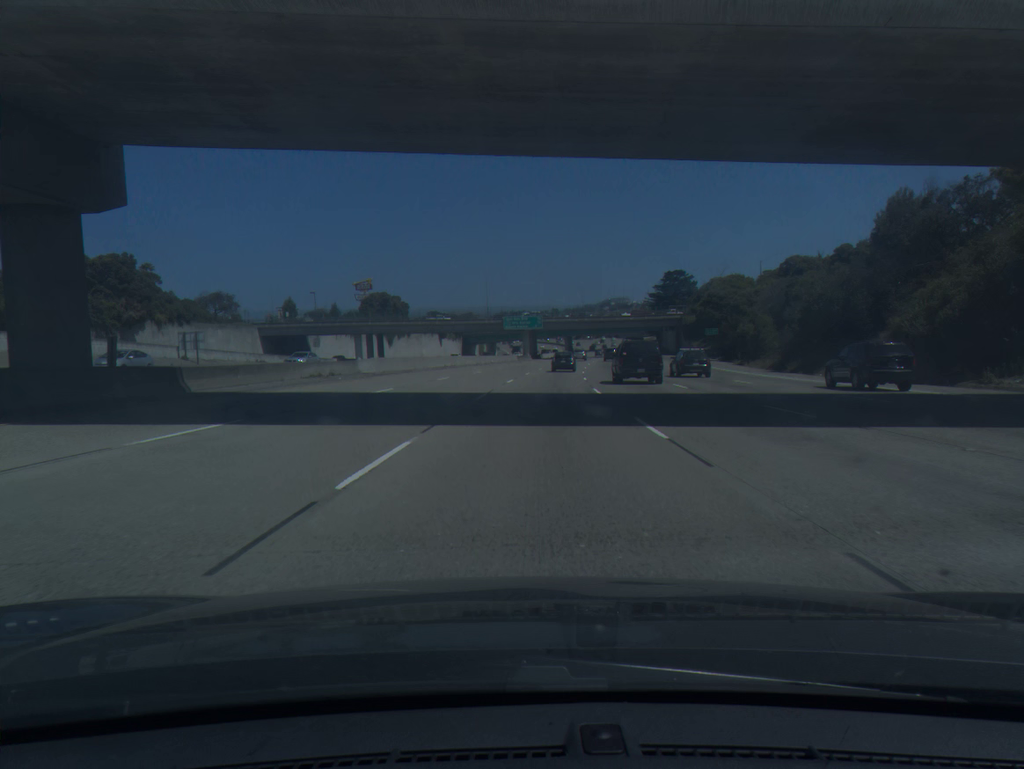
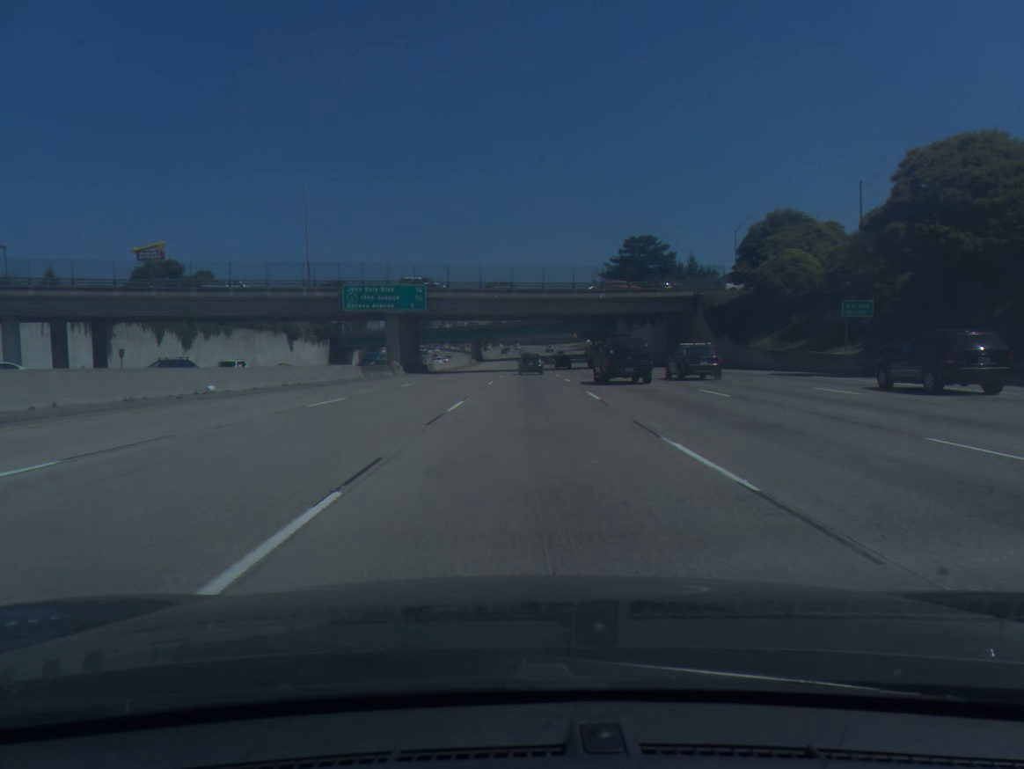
(+4.1, +75.5) m; +7°
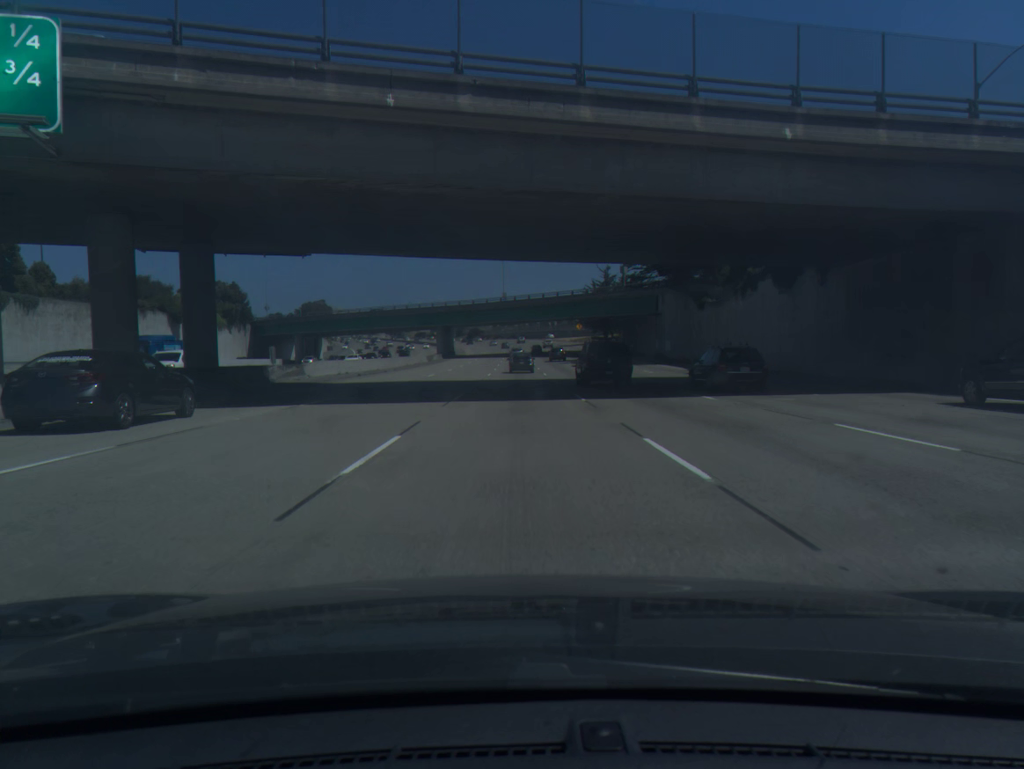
(+0.8, +55.9) m; +1°
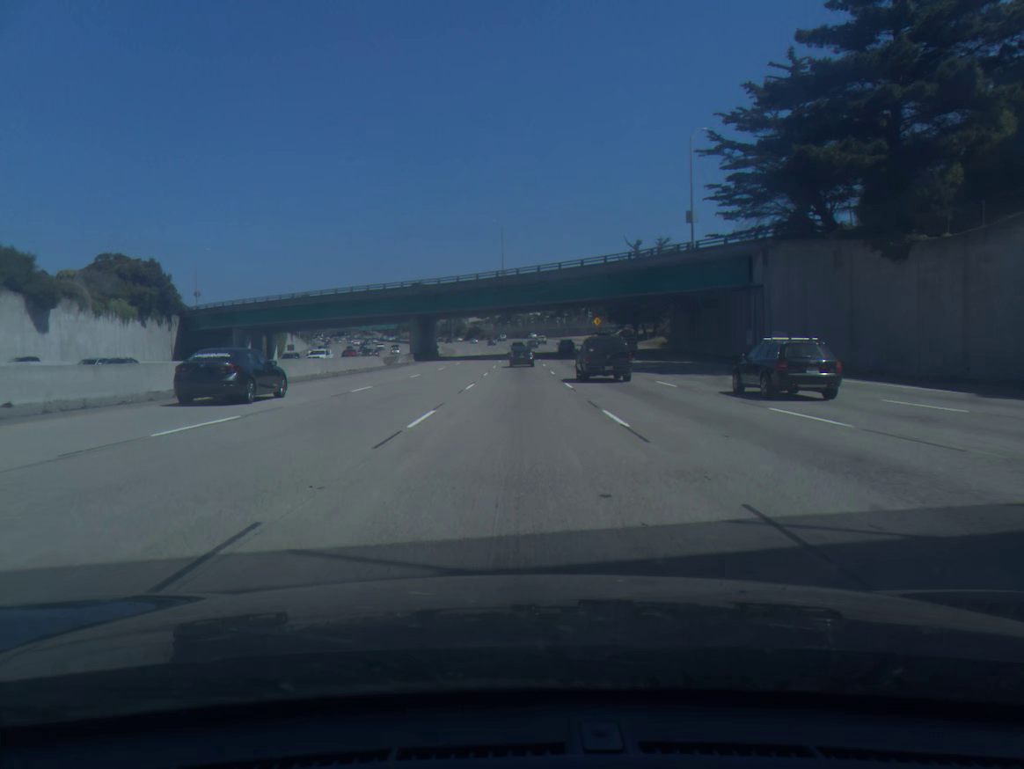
(-0.1, +37.0) m; 0°
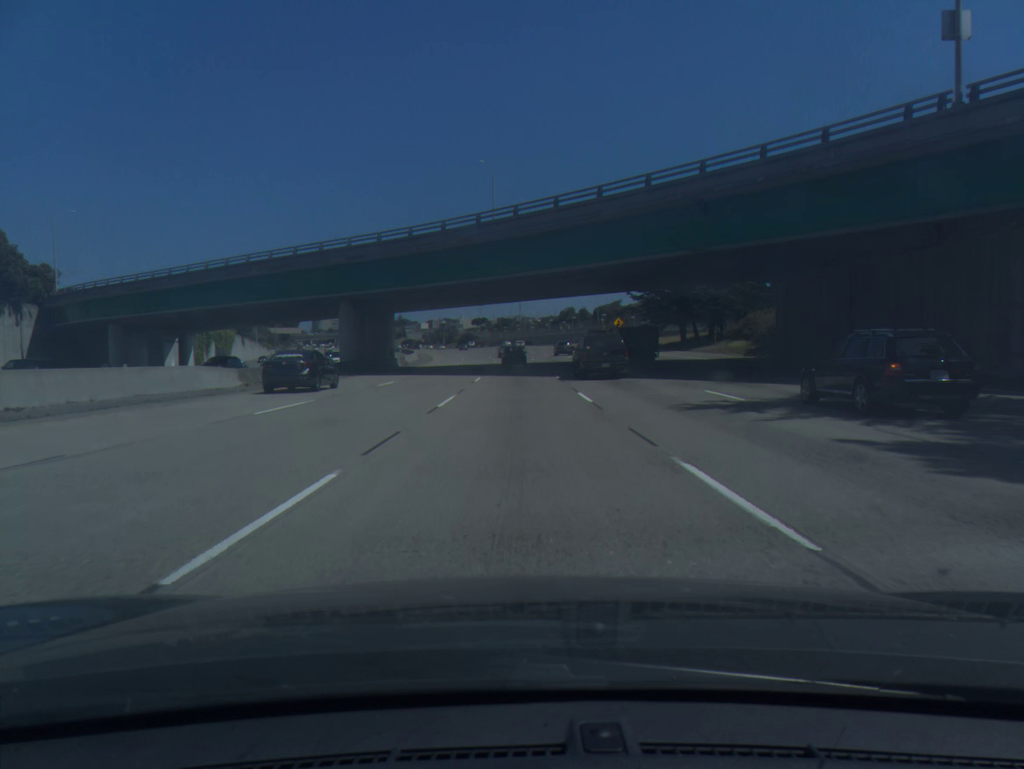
(0.0, +36.9) m; 0°
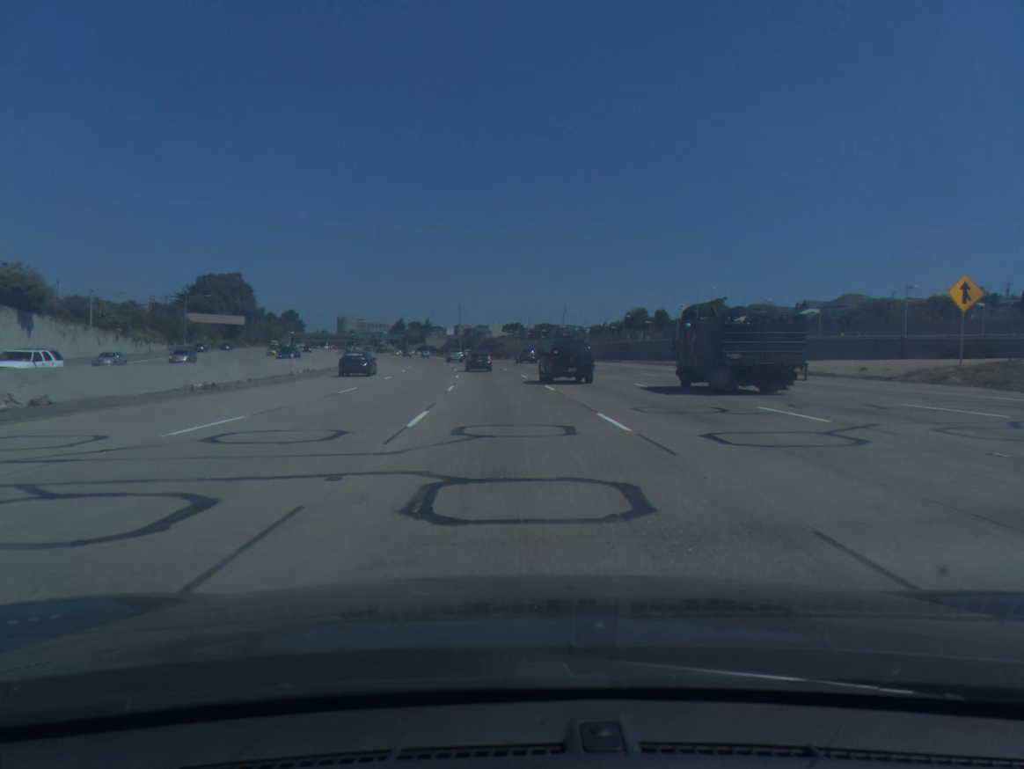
(-1.2, +90.8) m; -3°
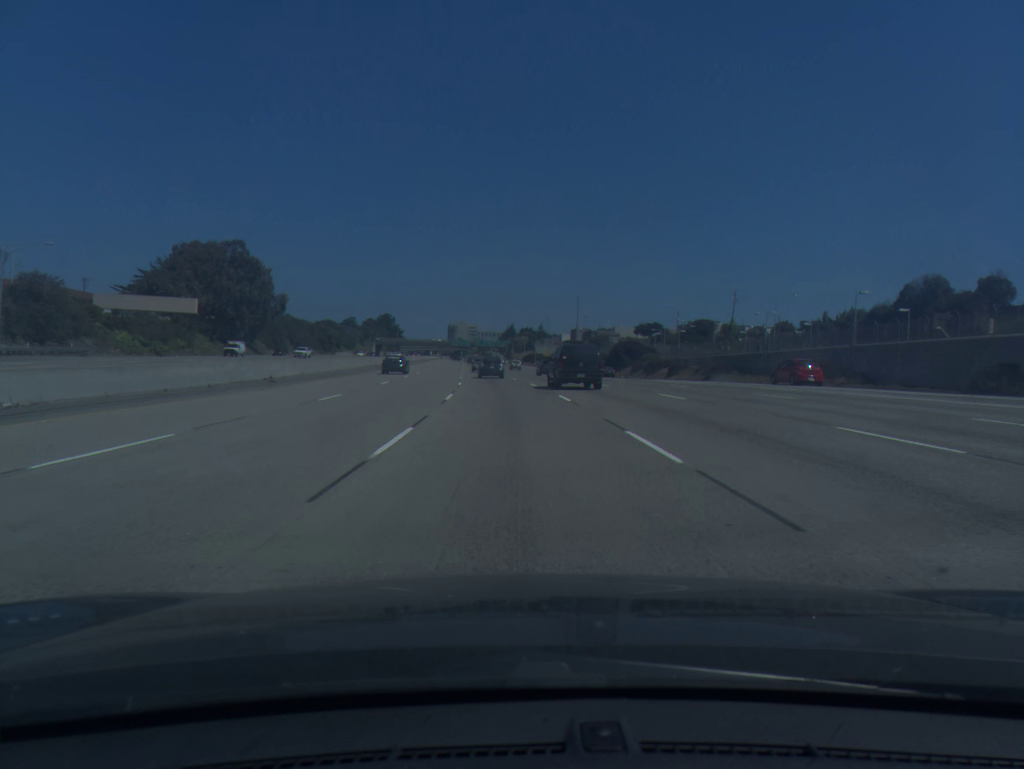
(-6.7, +89.2) m; -8°
